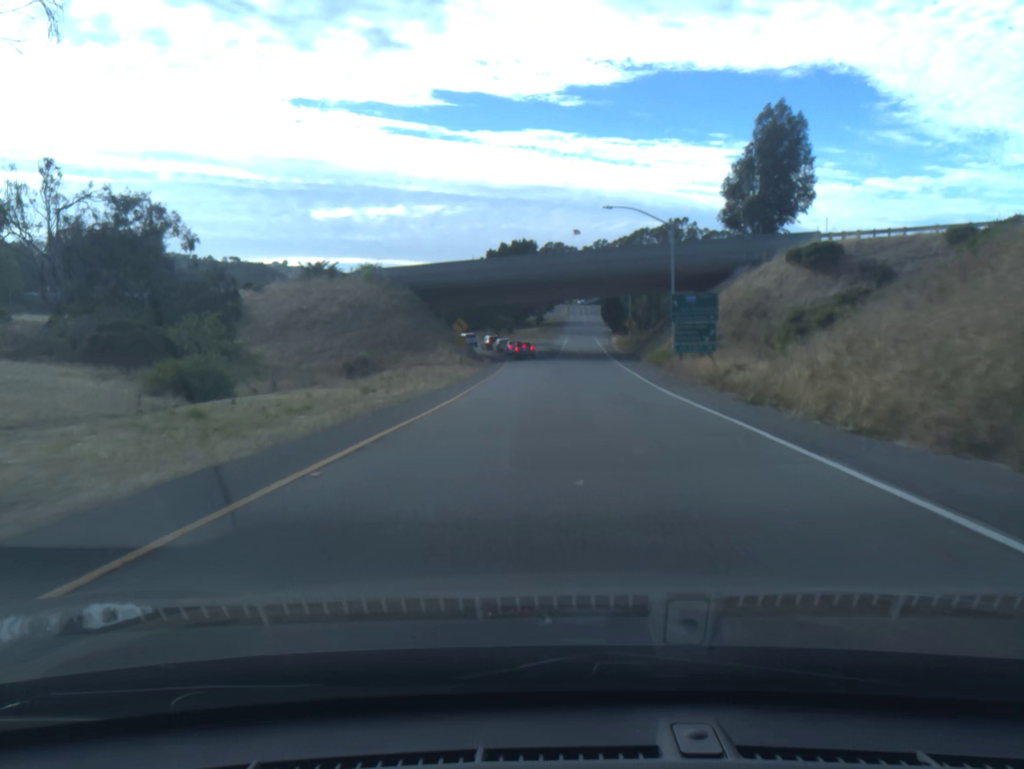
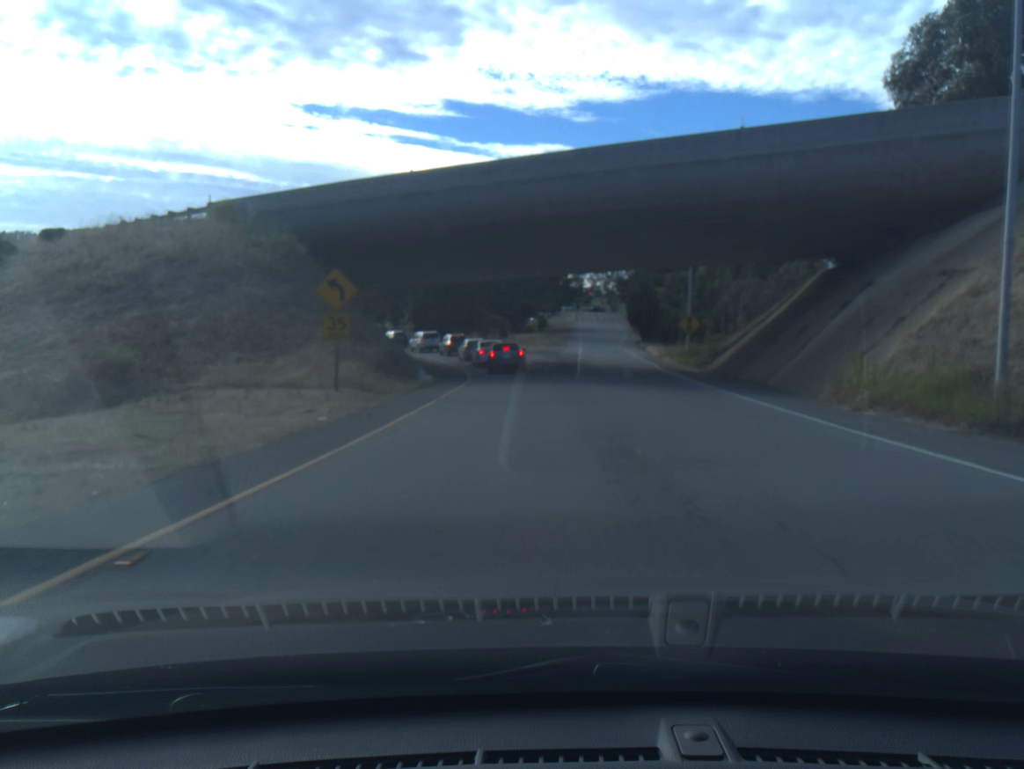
(-0.1, +35.9) m; 0°
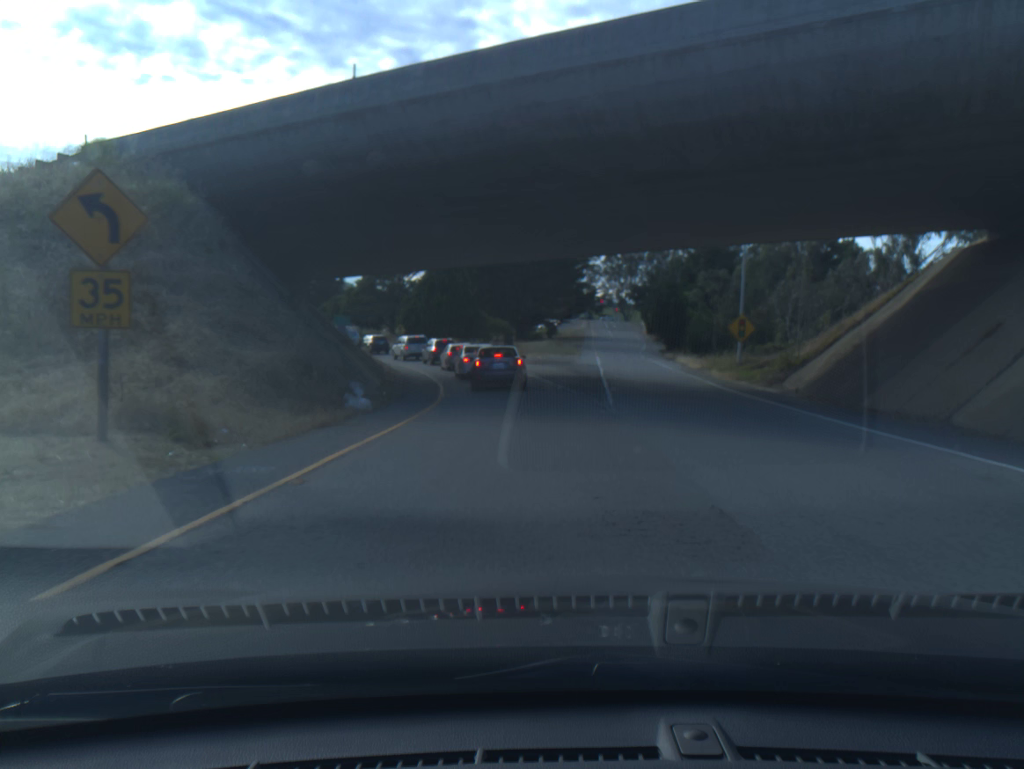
(-0.1, +12.7) m; -1°
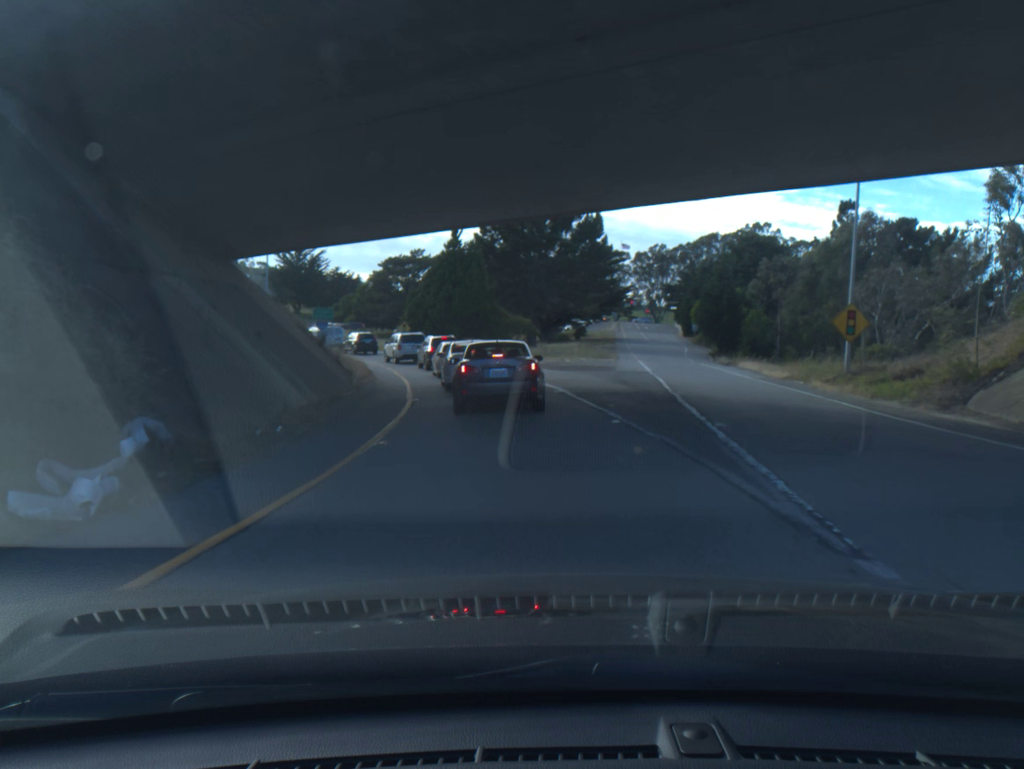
(-0.2, +12.6) m; -2°
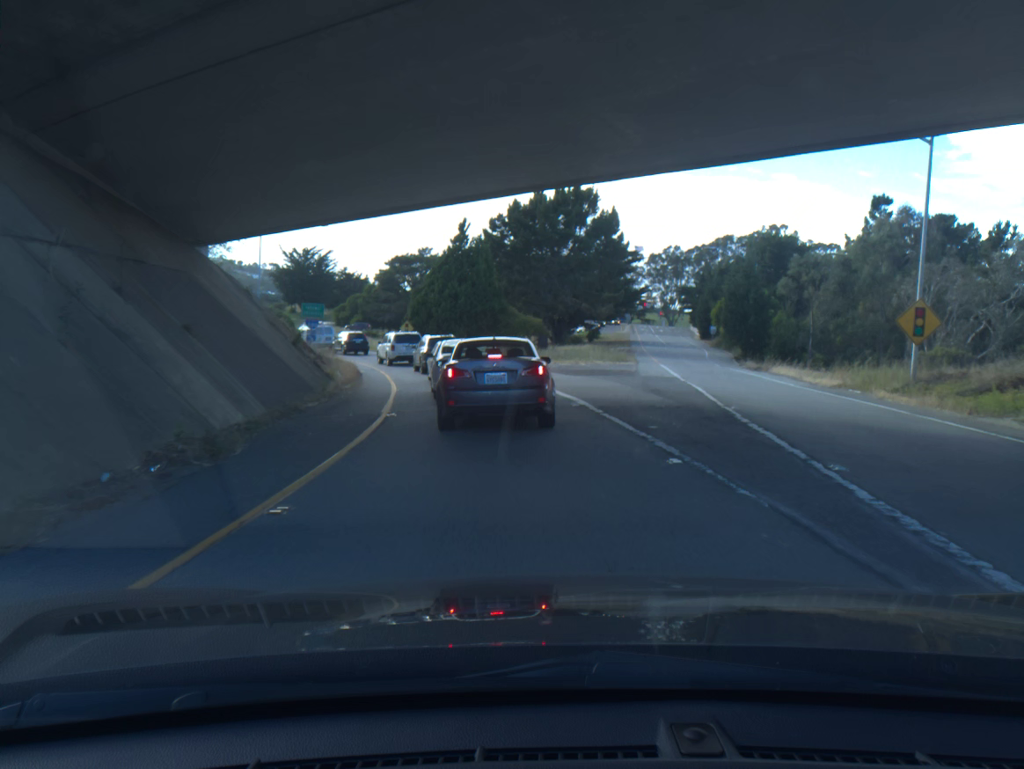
(-0.1, +4.8) m; -1°
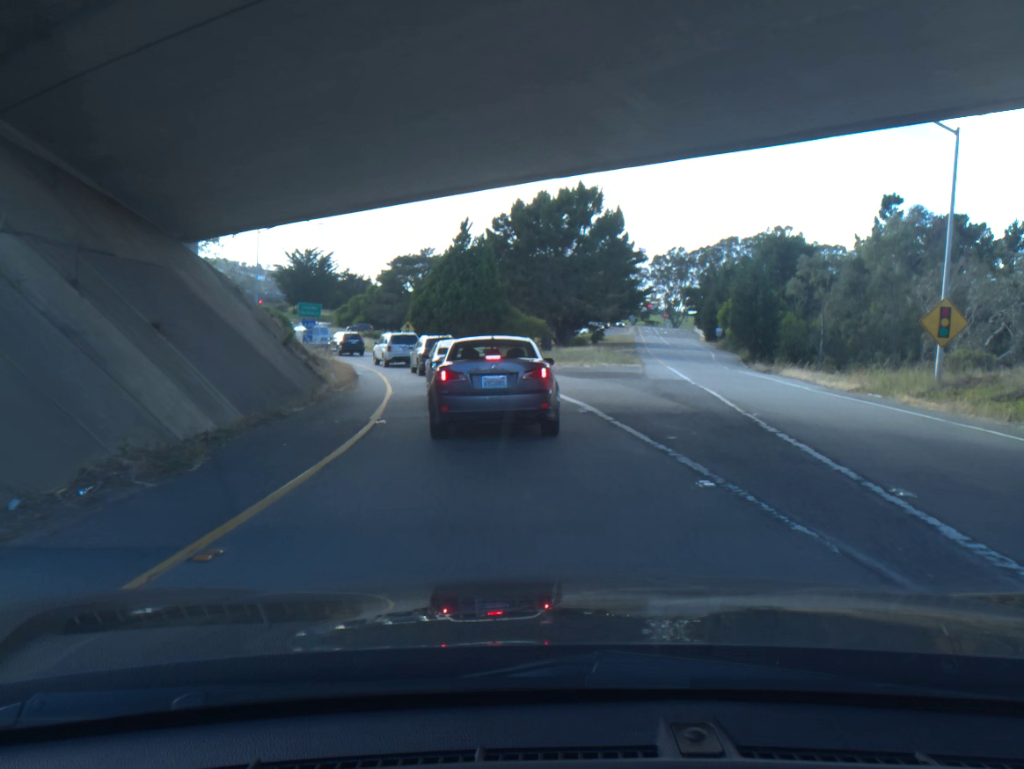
(0.0, +1.4) m; -1°
